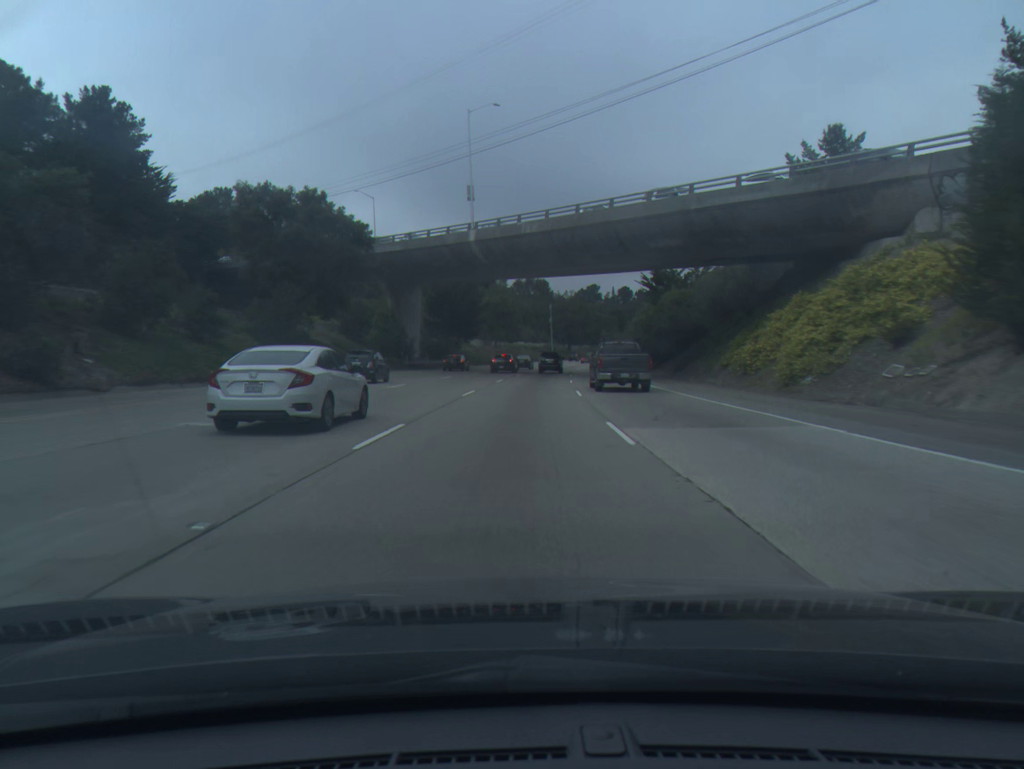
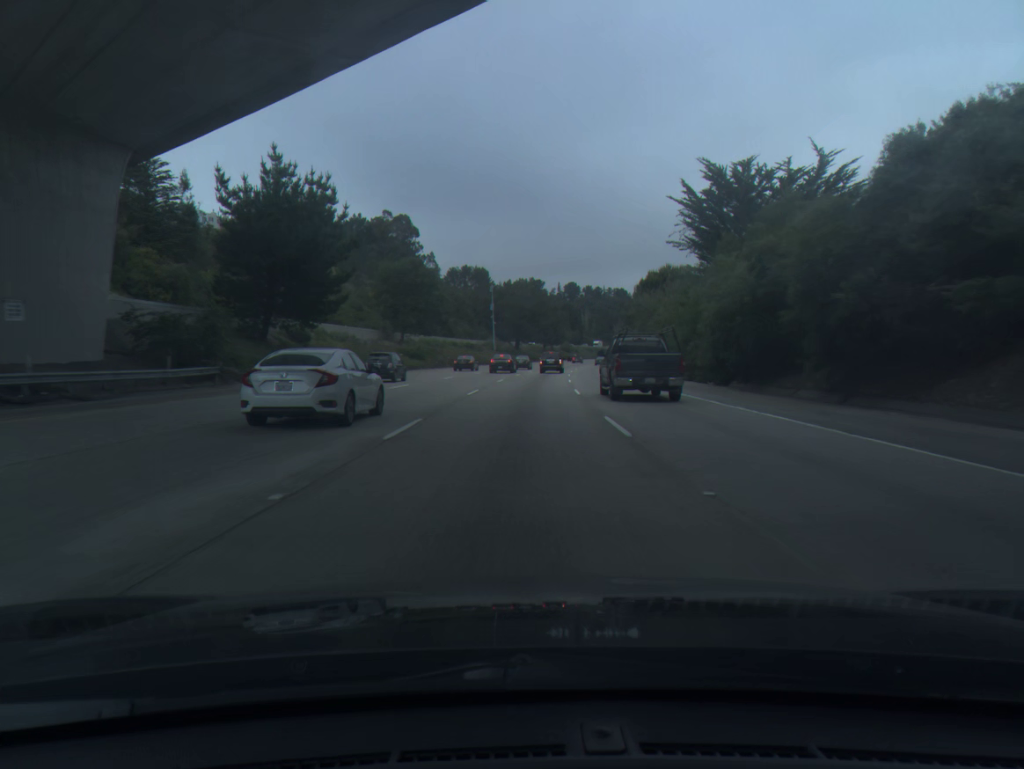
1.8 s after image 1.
(+2.1, +56.9) m; +4°
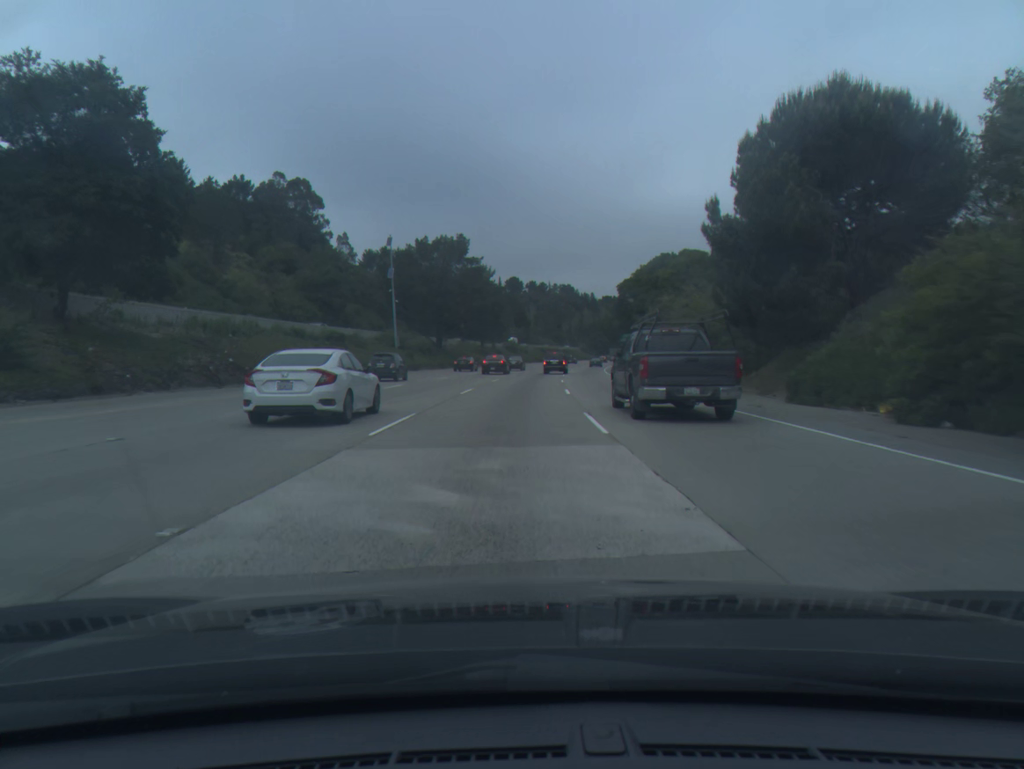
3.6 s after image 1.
(+2.4, +57.5) m; +5°
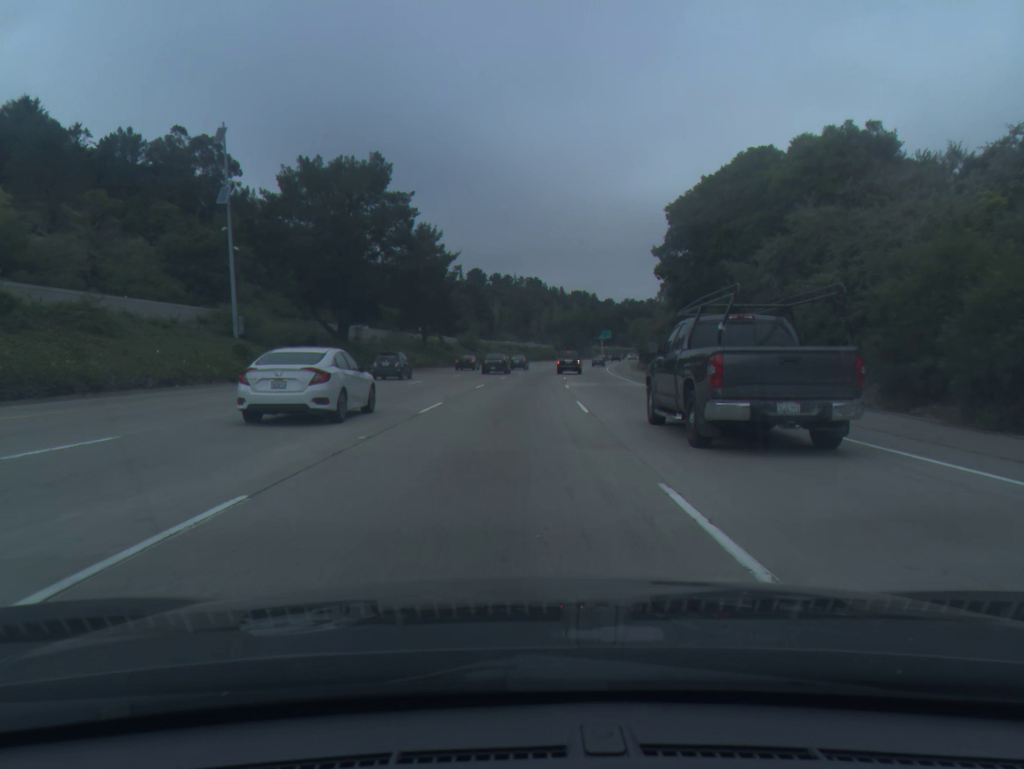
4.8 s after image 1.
(+0.8, +38.6) m; +3°
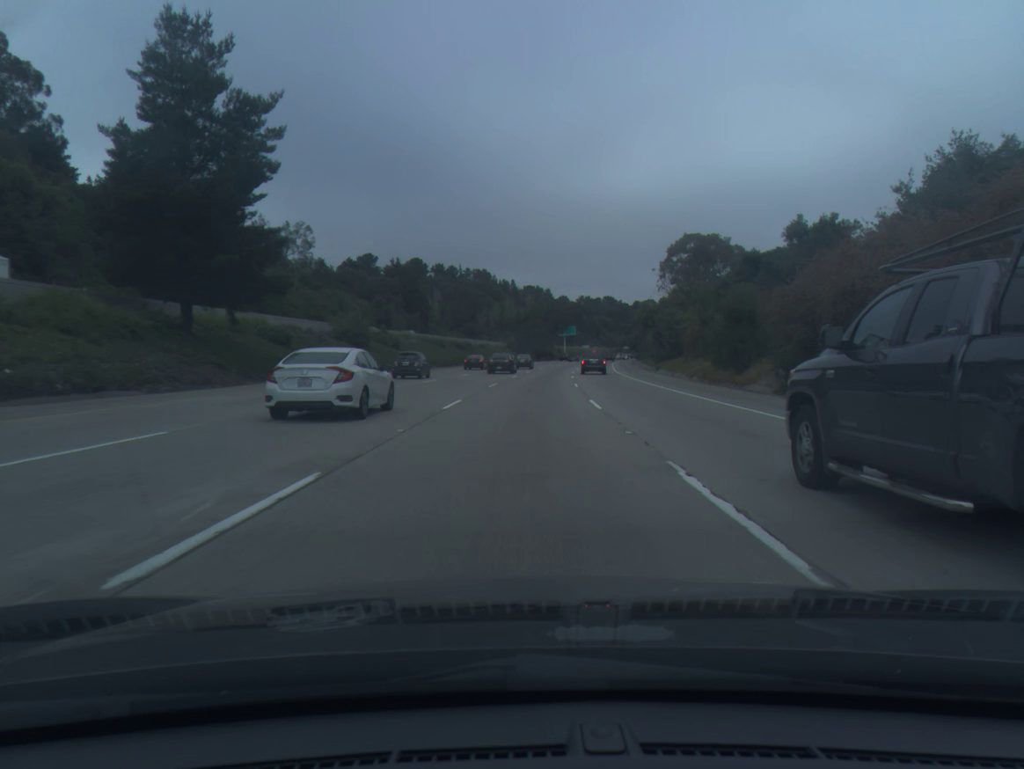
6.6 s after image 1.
(+1.8, +57.2) m; +4°
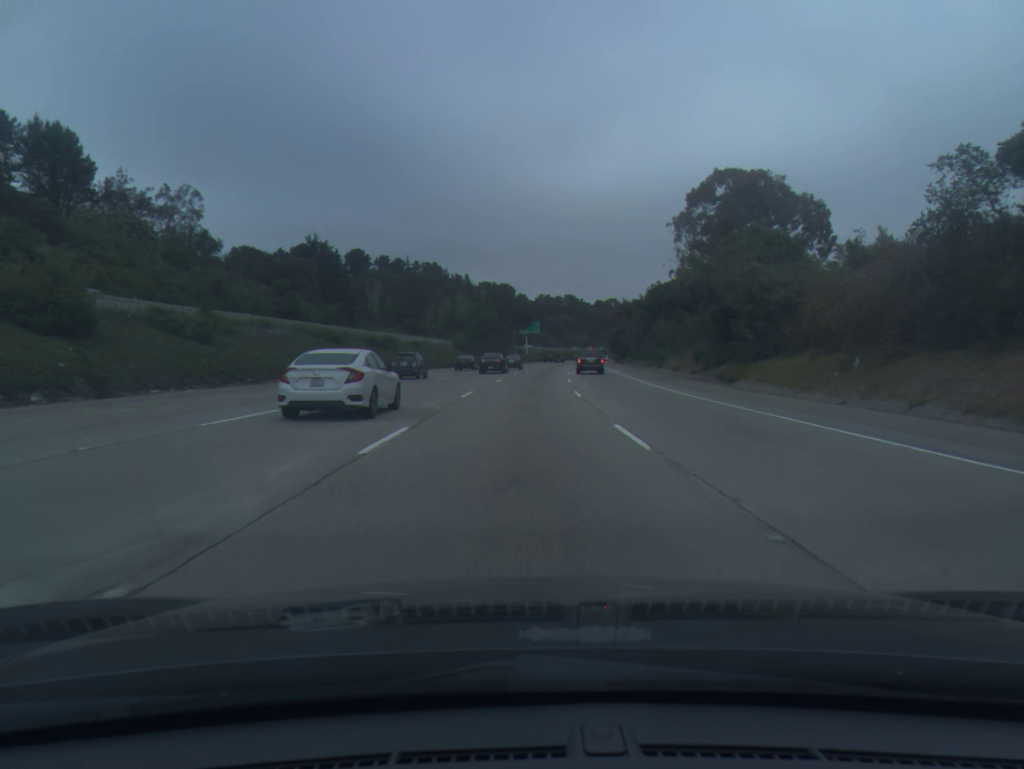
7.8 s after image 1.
(+1.0, +37.9) m; +3°
